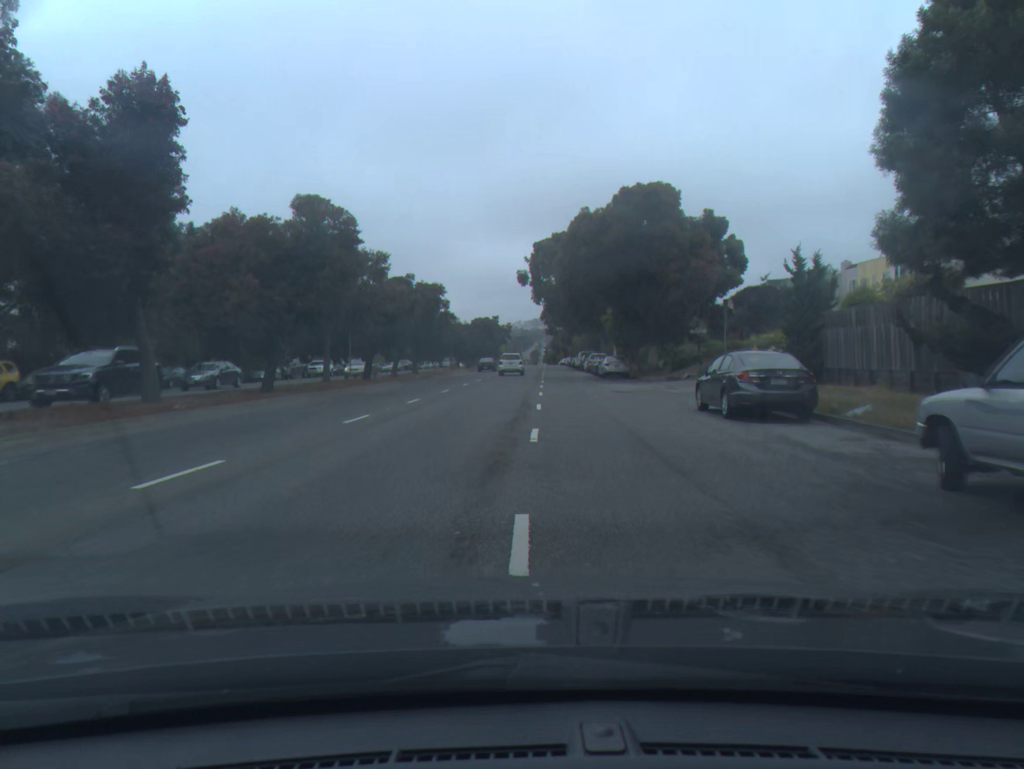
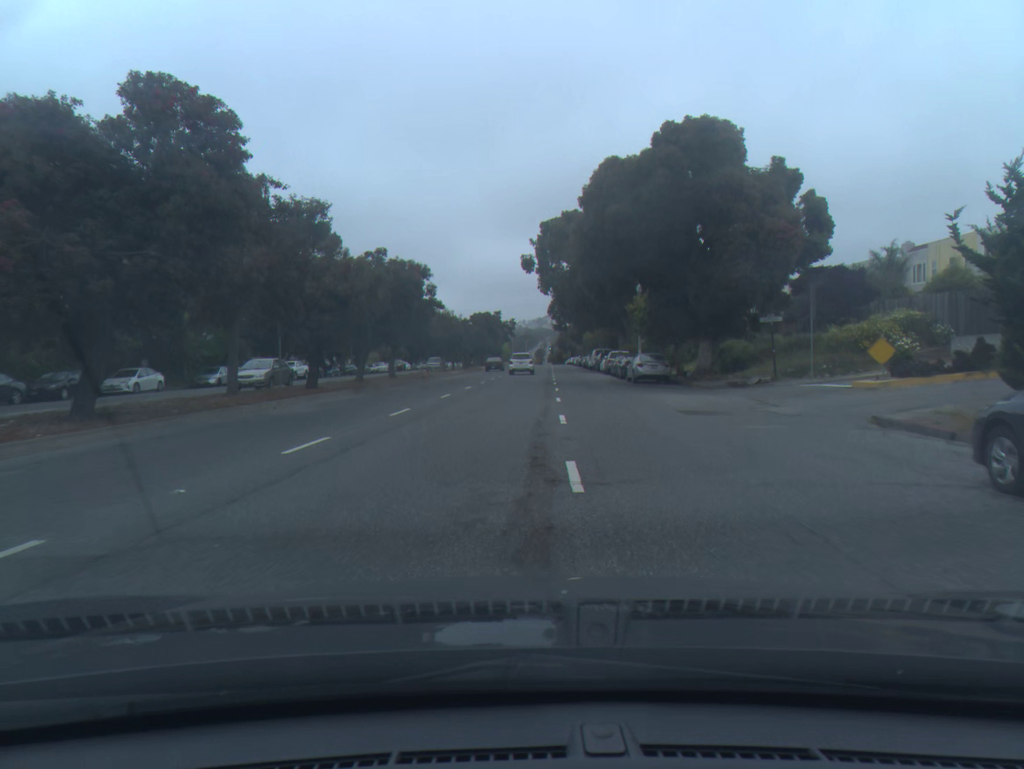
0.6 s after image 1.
(0.0, +11.7) m; 0°
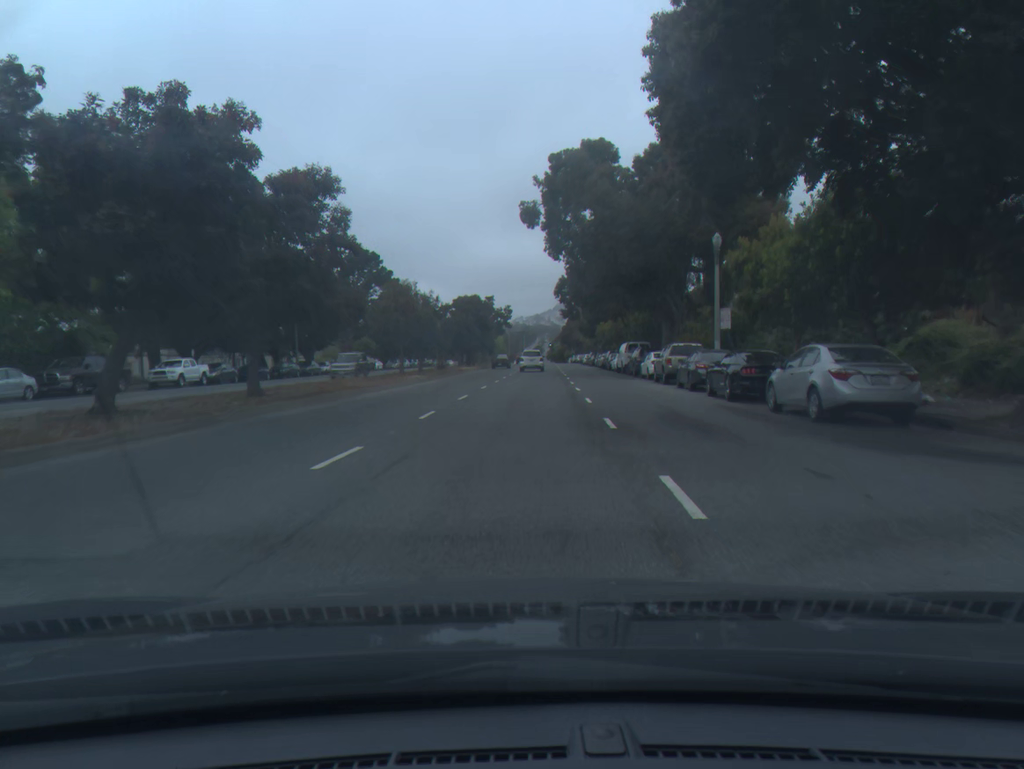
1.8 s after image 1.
(0.0, +23.3) m; 0°
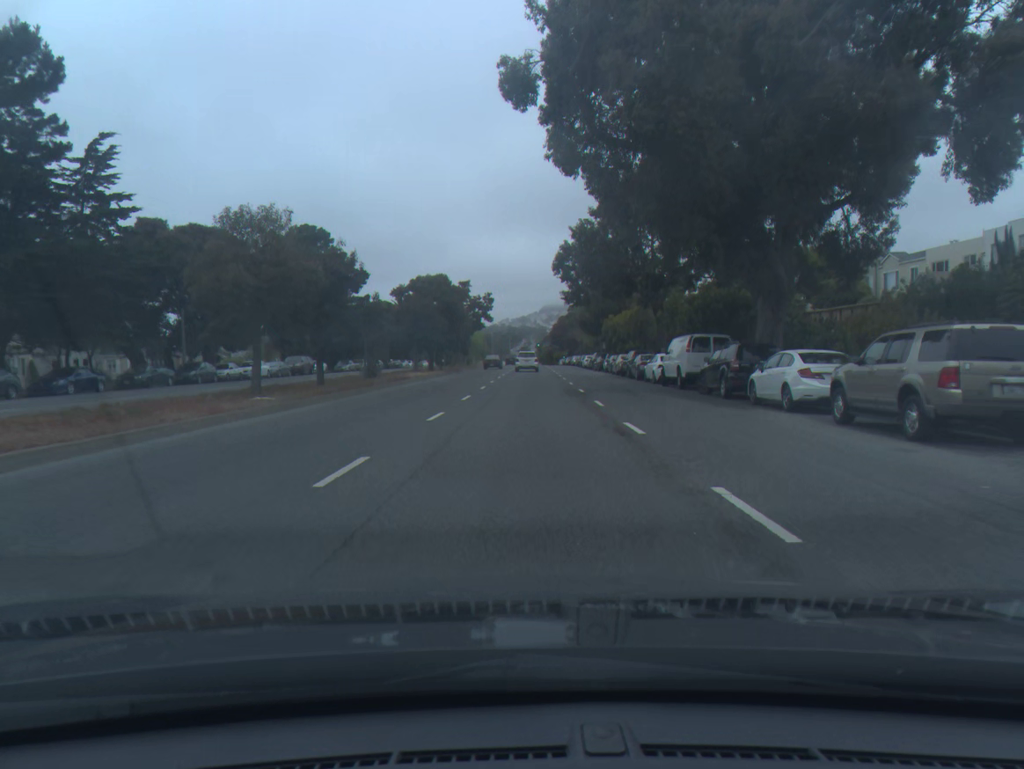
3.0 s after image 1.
(+0.2, +23.0) m; +1°
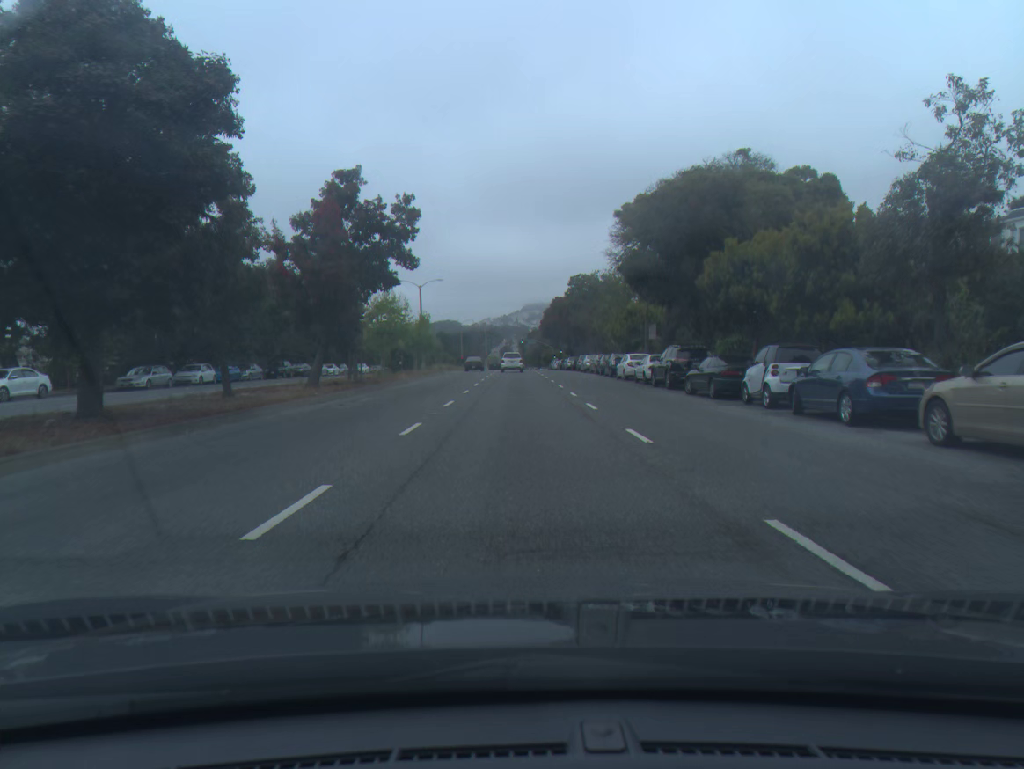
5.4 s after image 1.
(+0.5, +45.3) m; +1°
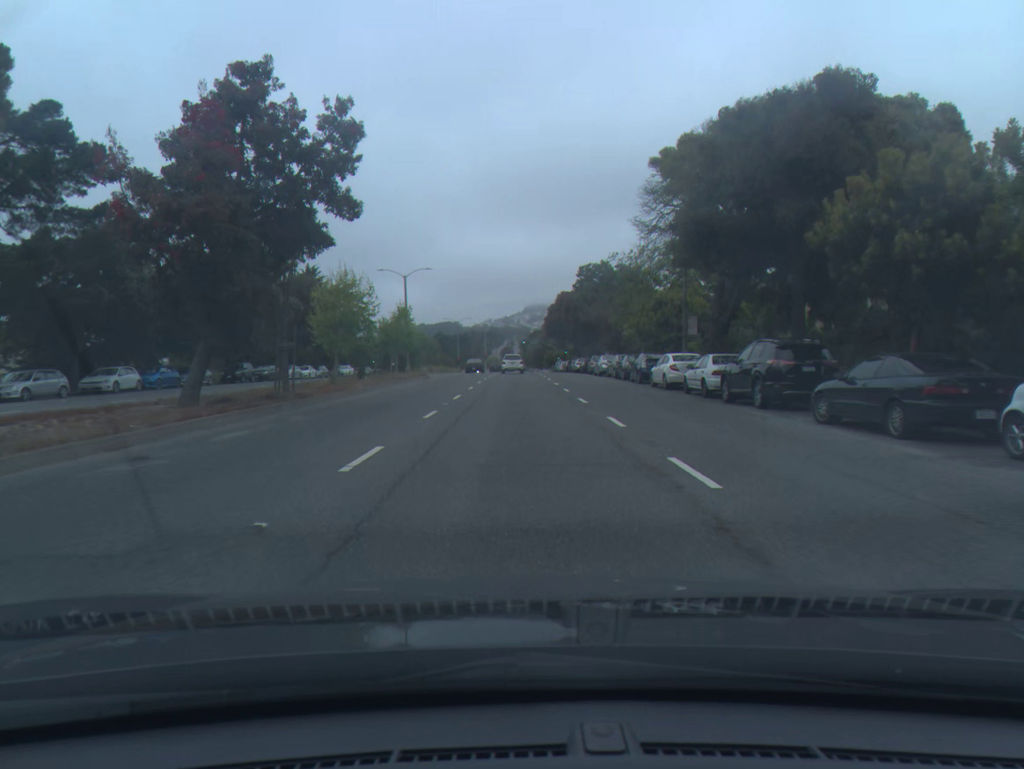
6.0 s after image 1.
(0.0, +11.3) m; 0°
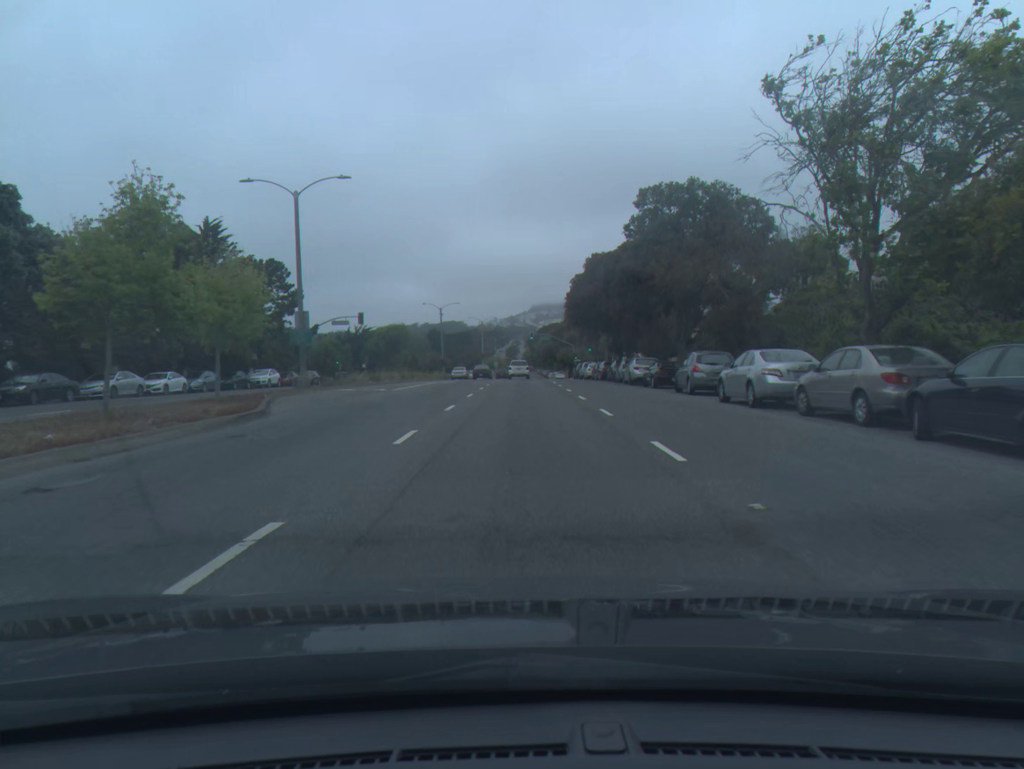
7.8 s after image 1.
(-0.1, +33.9) m; 0°
